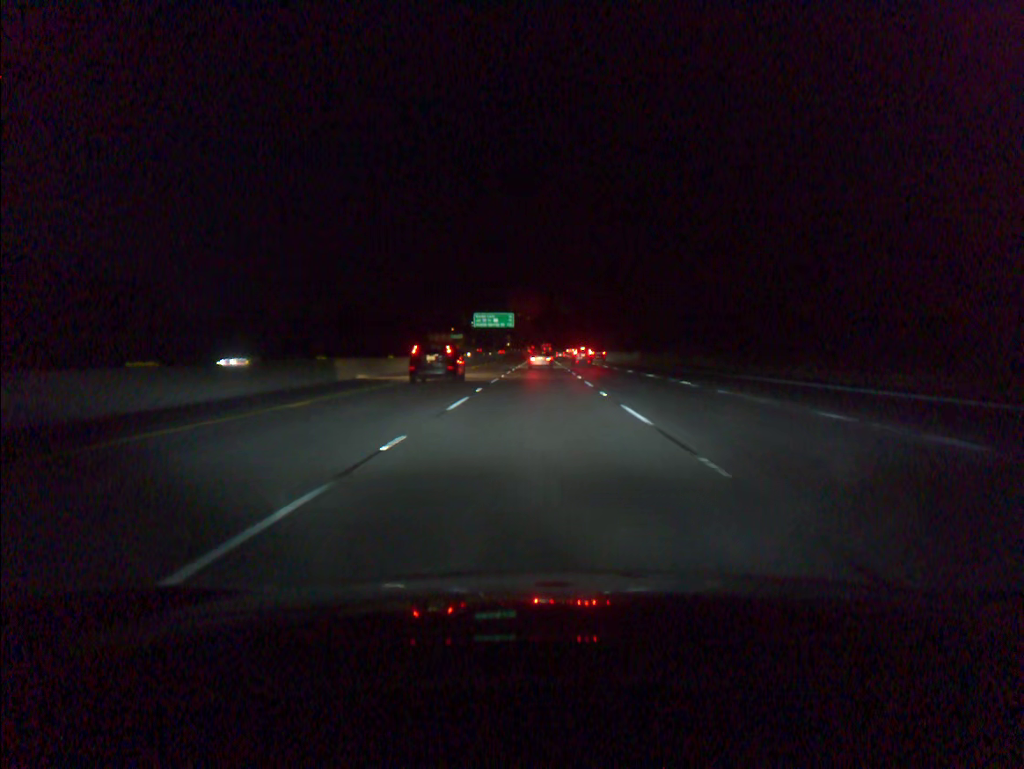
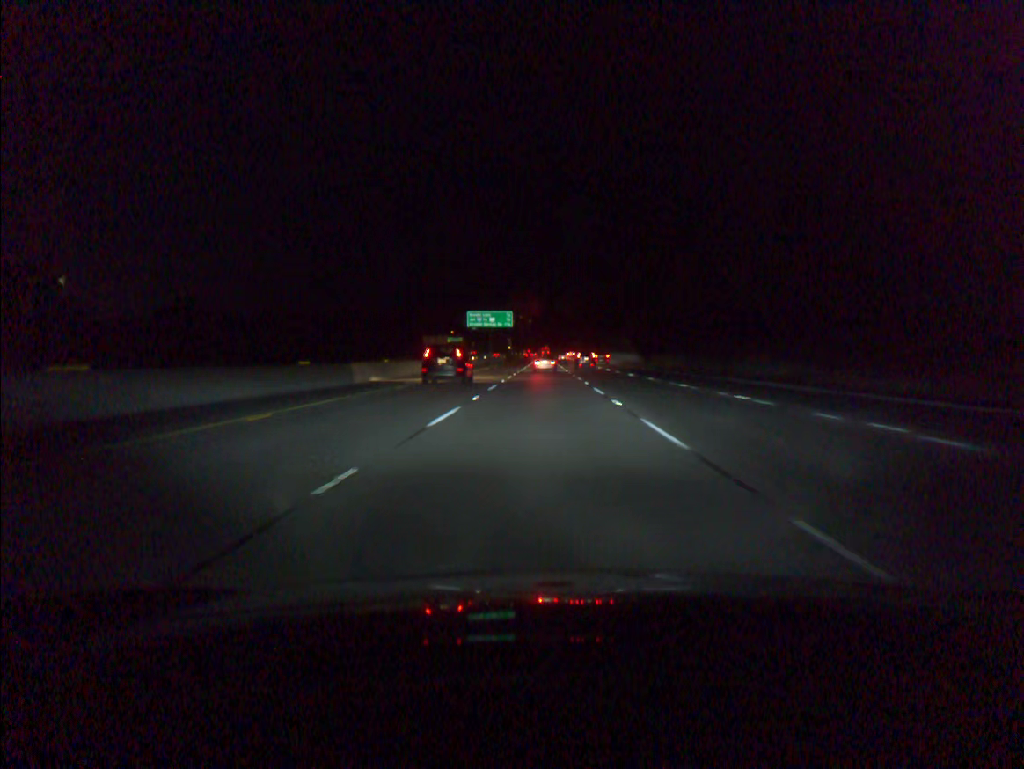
(0.0, +17.3) m; 0°
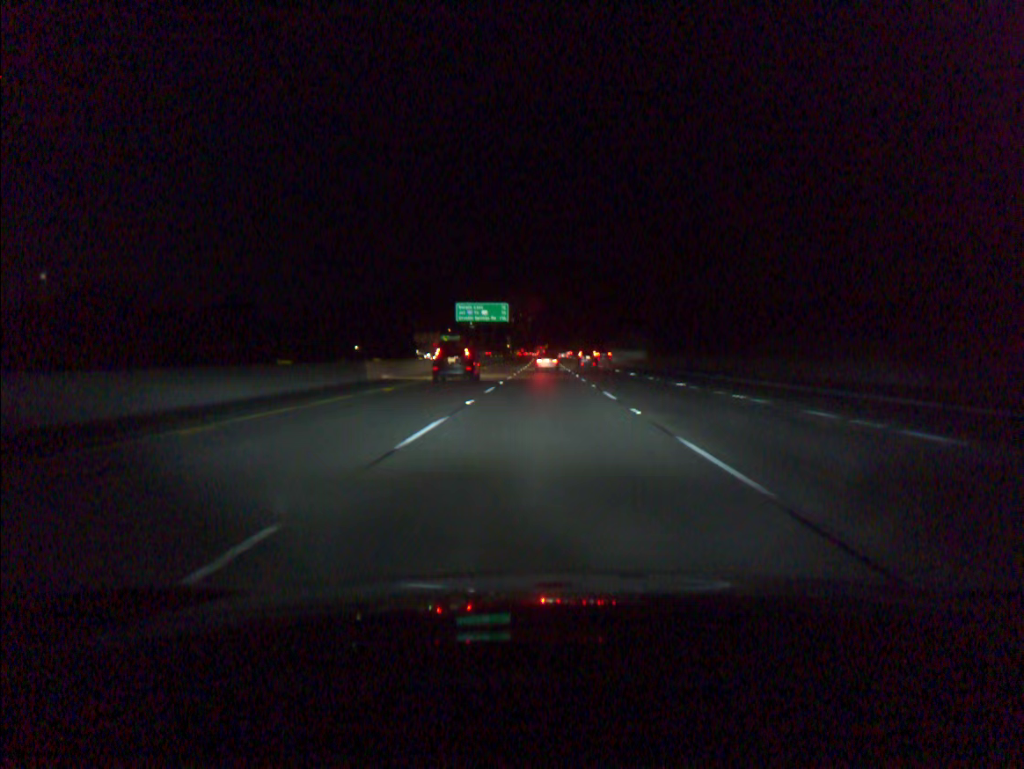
(0.0, +17.3) m; 0°
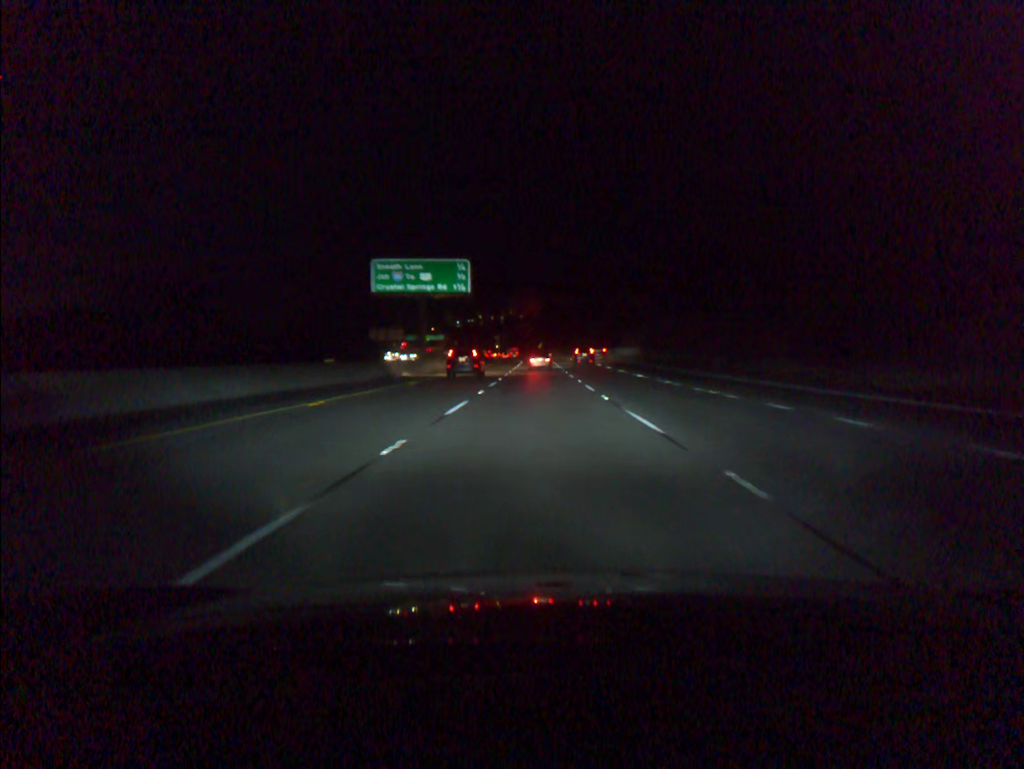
(+0.2, +51.7) m; 0°
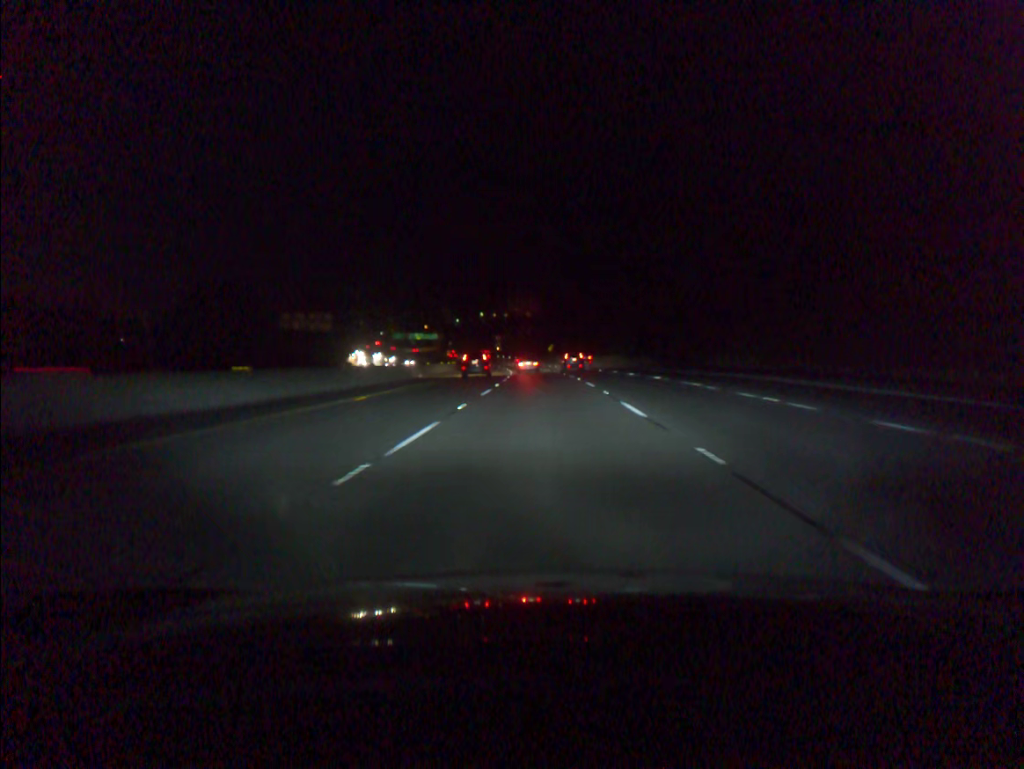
(-0.3, +68.7) m; -1°
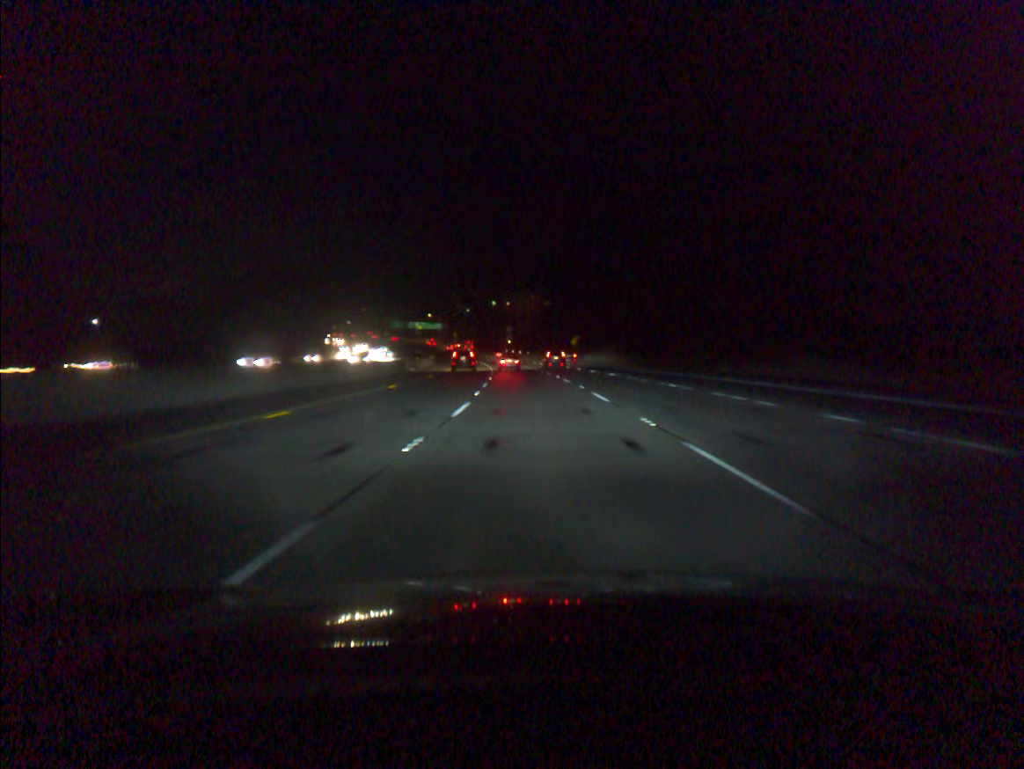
(-0.4, +51.6) m; -1°
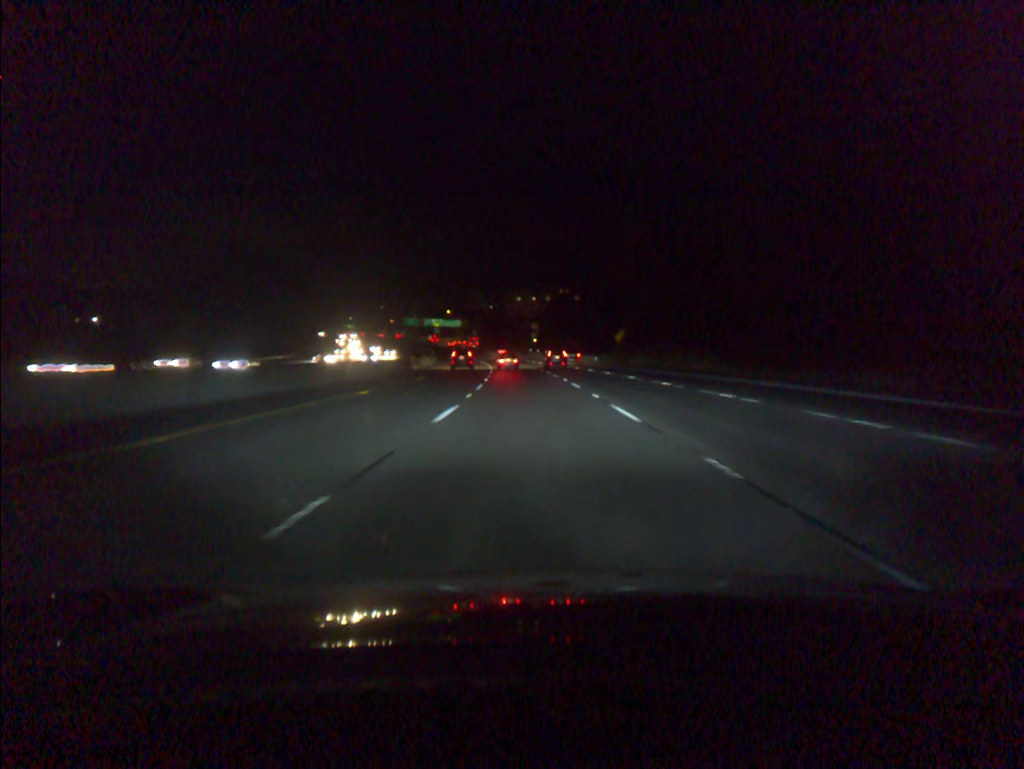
(-0.6, +34.7) m; -2°
